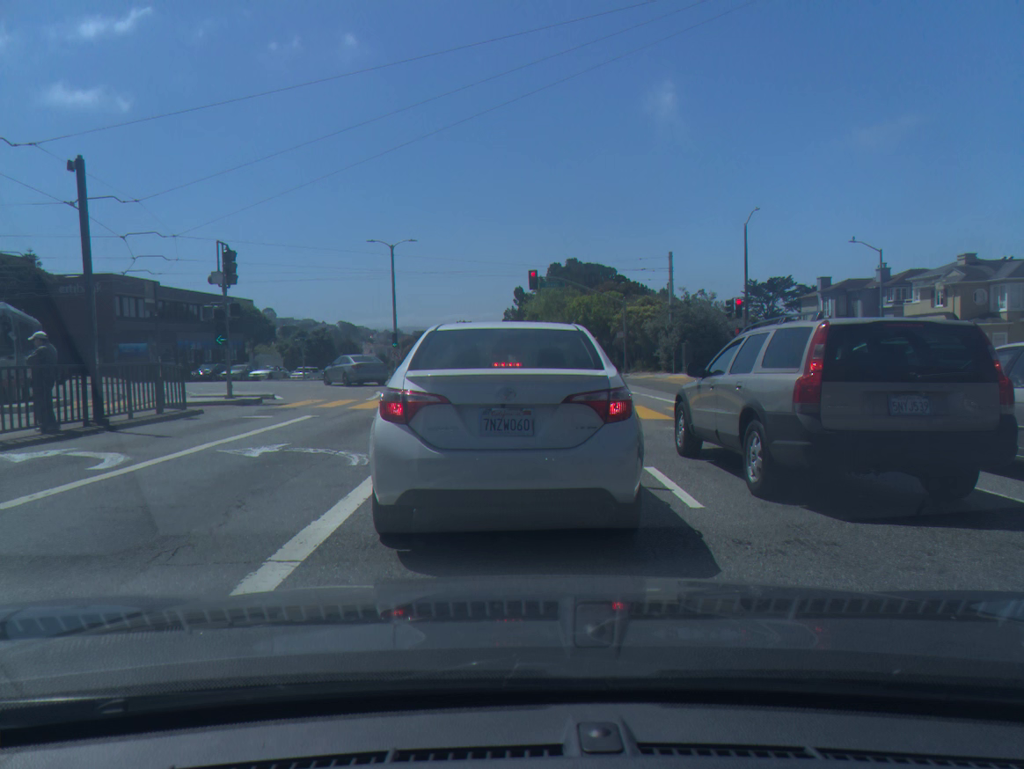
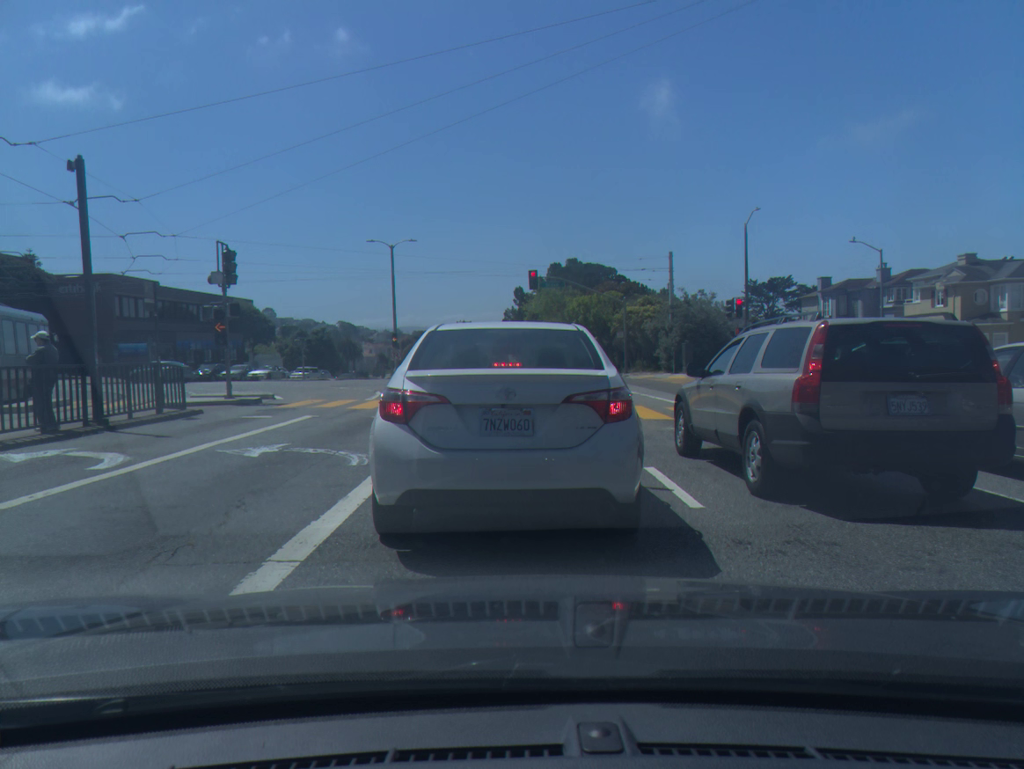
(0.0, 0.0) m; 0°
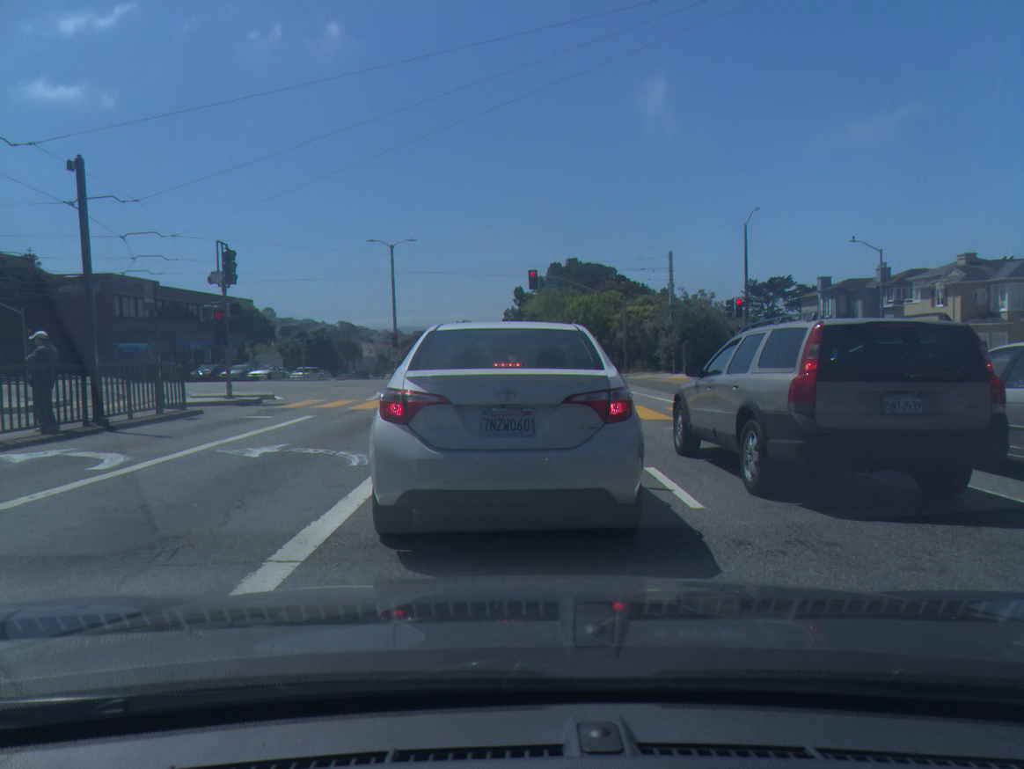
(0.0, +0.1) m; 0°
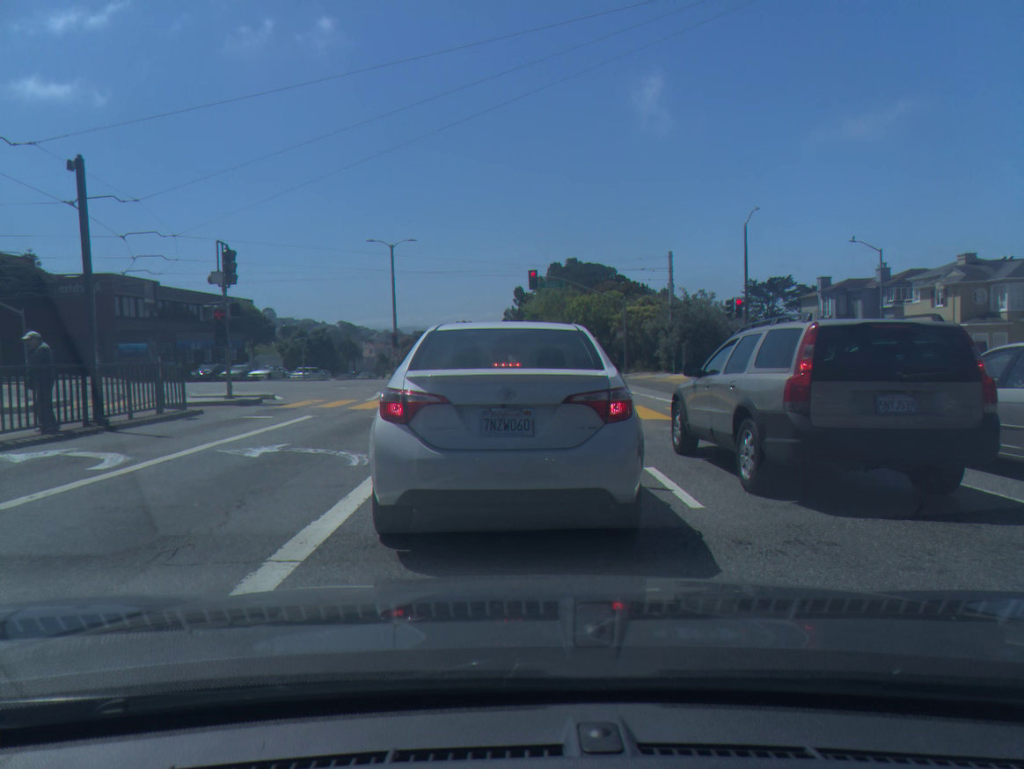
(0.0, 0.0) m; 0°
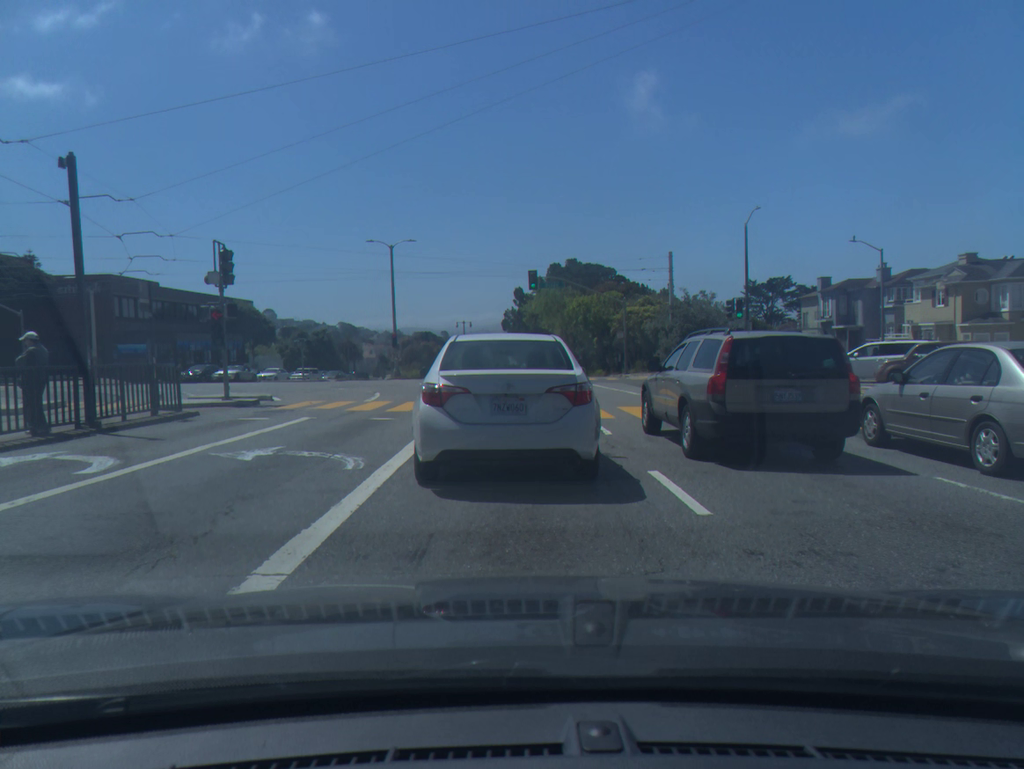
(0.0, +0.2) m; 0°
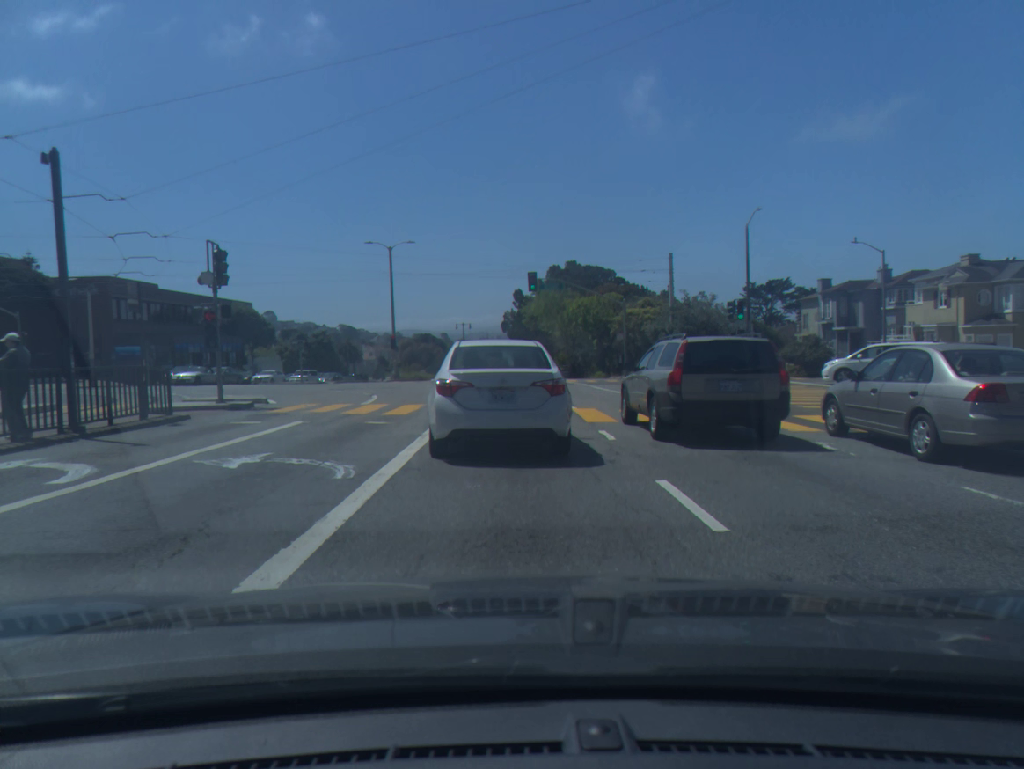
(0.0, +0.5) m; 0°
